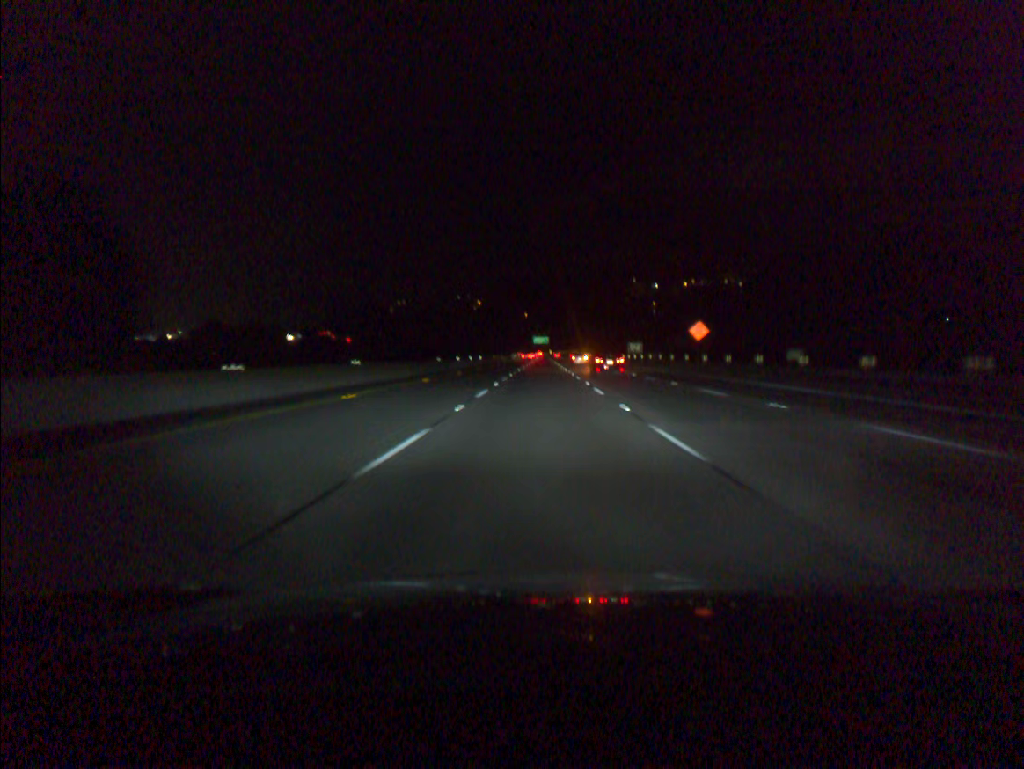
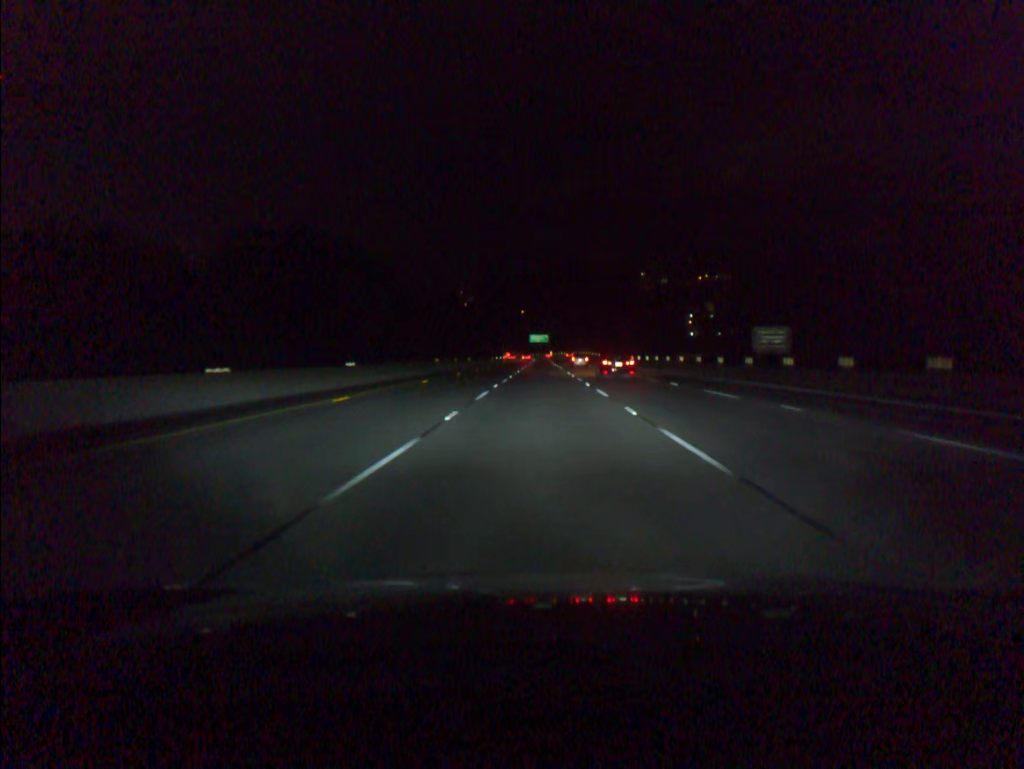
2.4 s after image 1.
(+0.1, +74.1) m; 0°
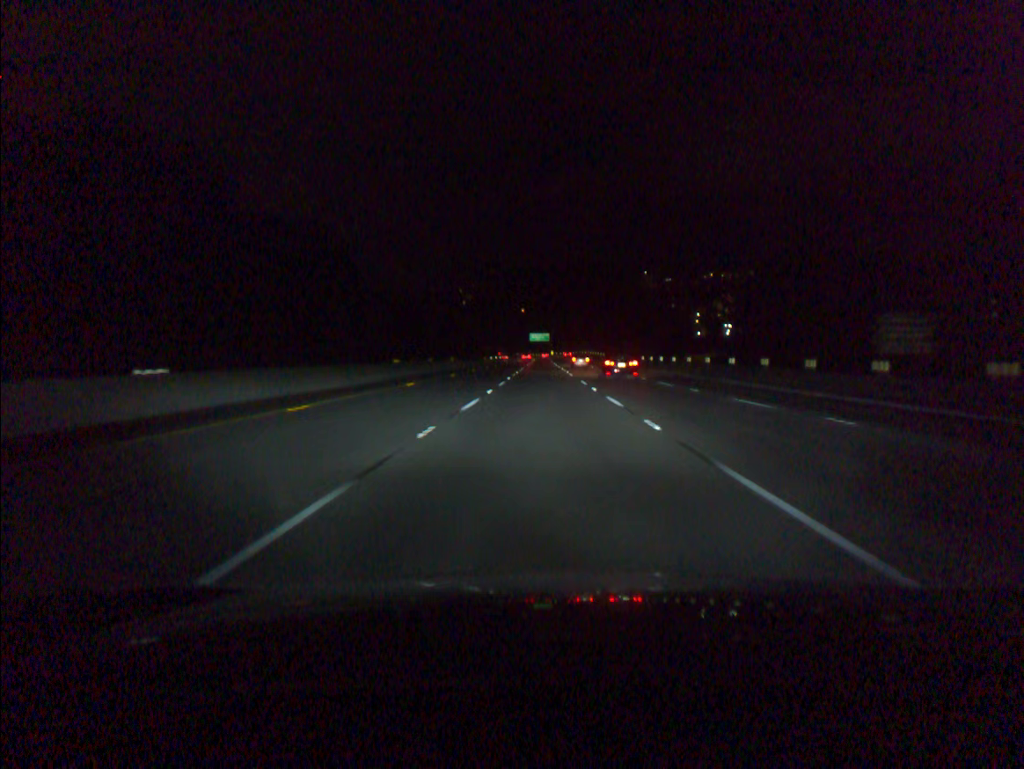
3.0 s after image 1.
(0.0, +18.5) m; 0°
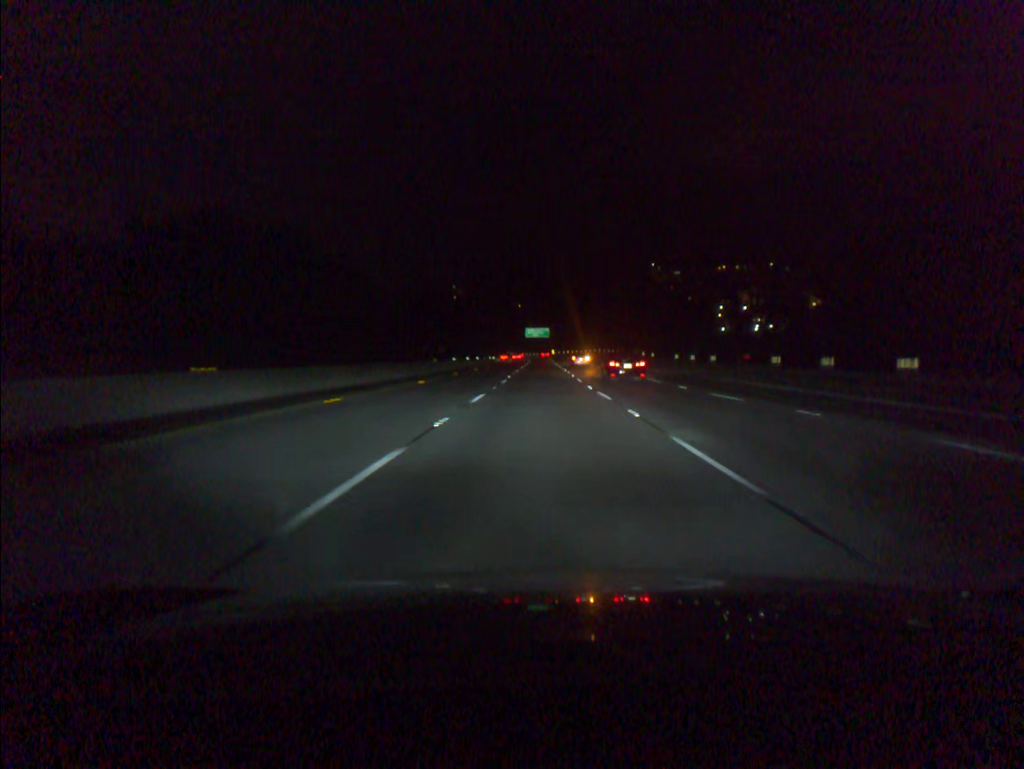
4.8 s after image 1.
(0.0, +55.5) m; 0°
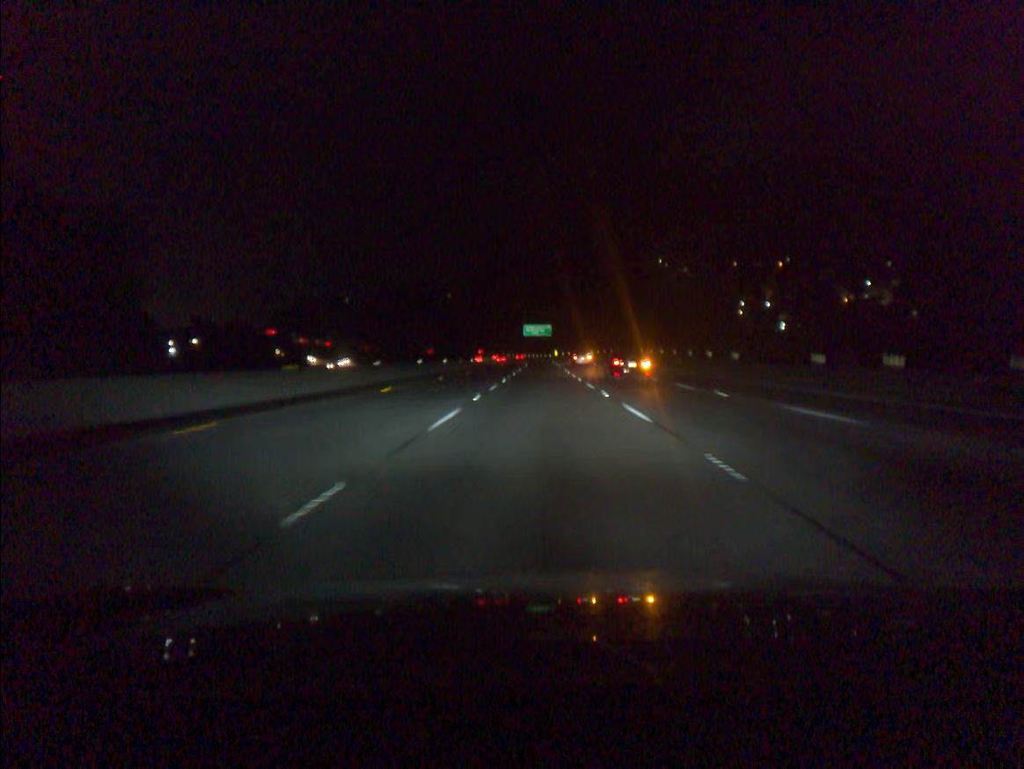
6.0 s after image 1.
(0.0, +37.0) m; 0°
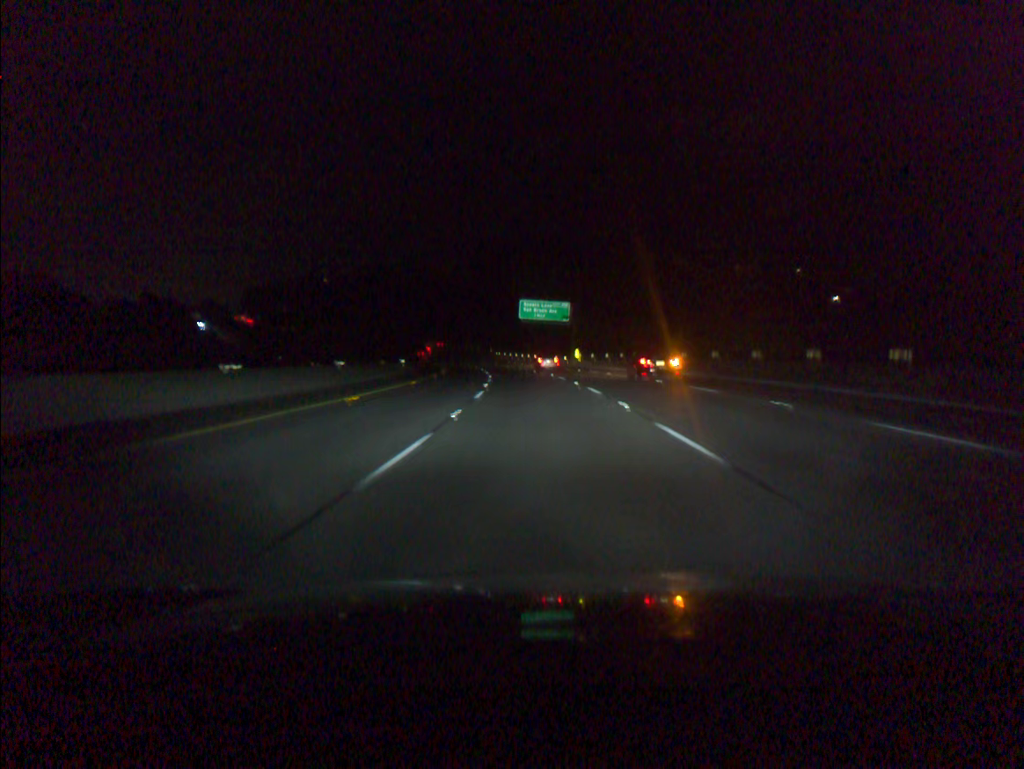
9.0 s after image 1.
(-0.1, +92.4) m; 0°
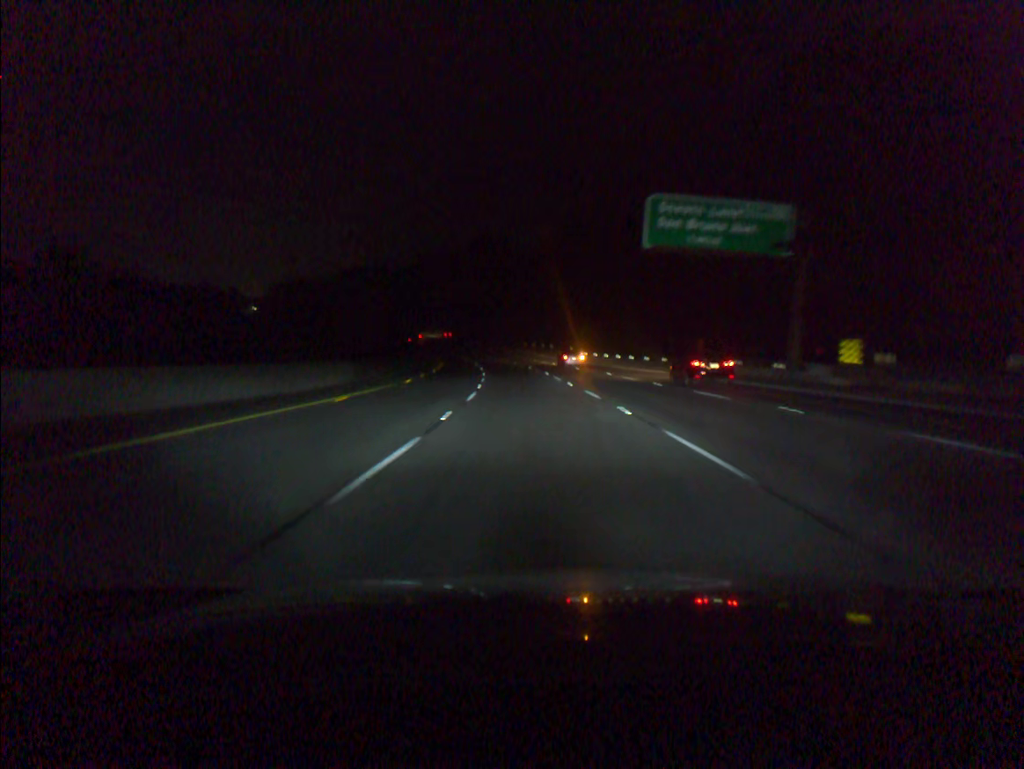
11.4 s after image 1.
(-3.6, +73.7) m; -6°
